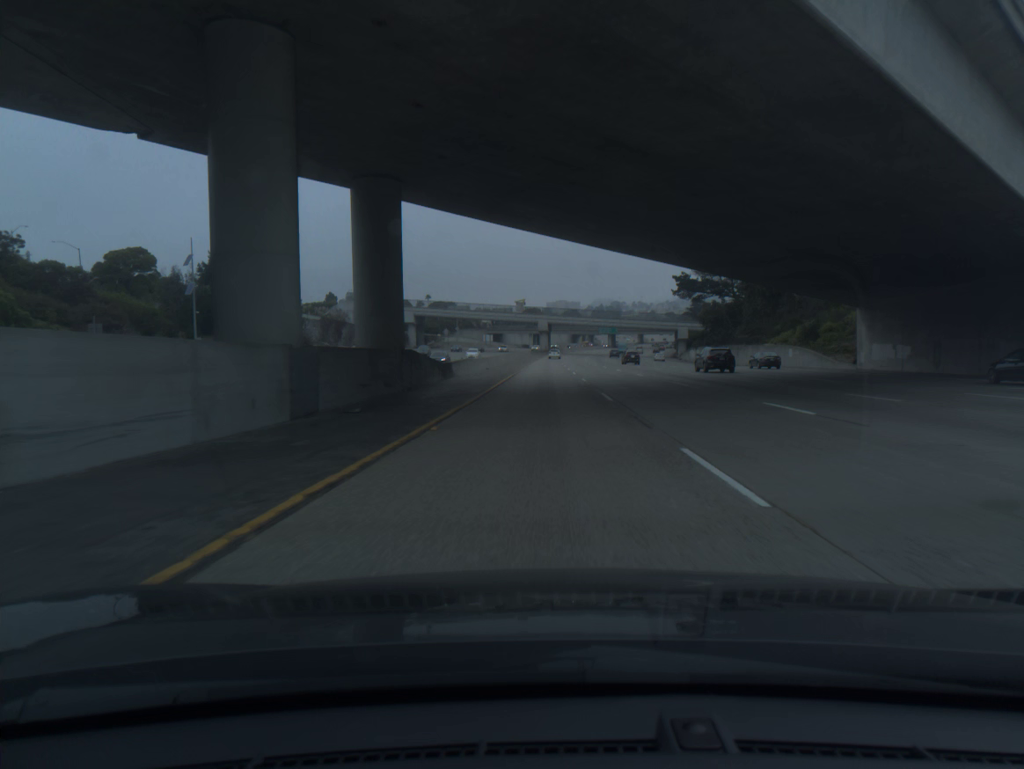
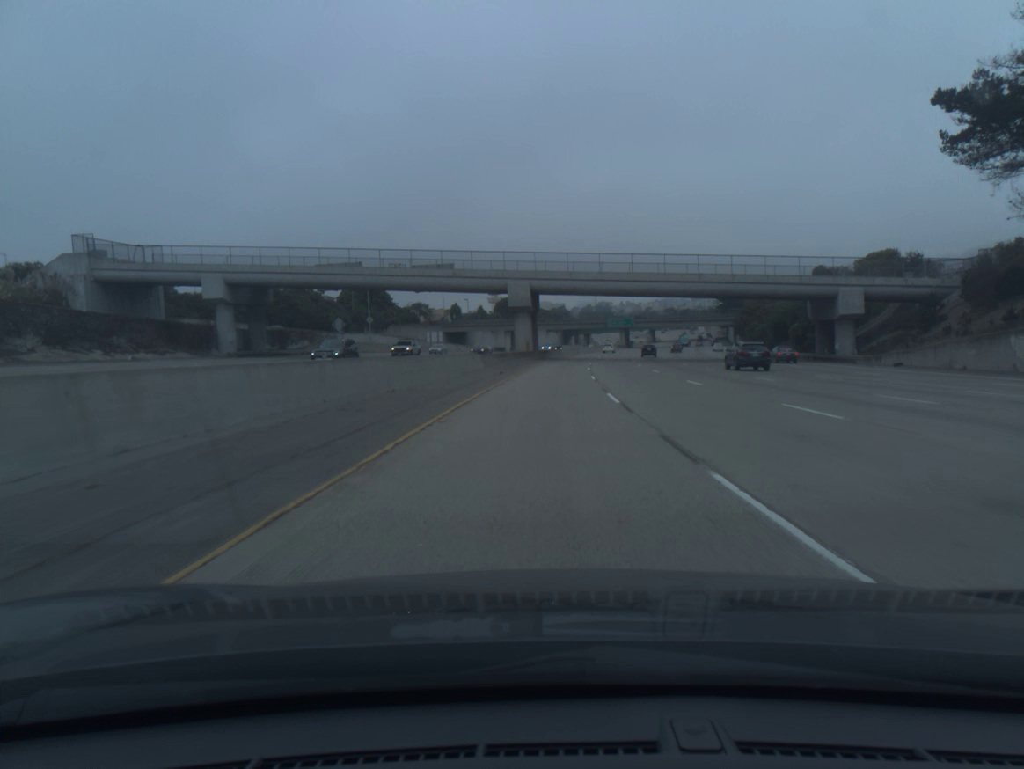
(+0.7, +101.3) m; +1°
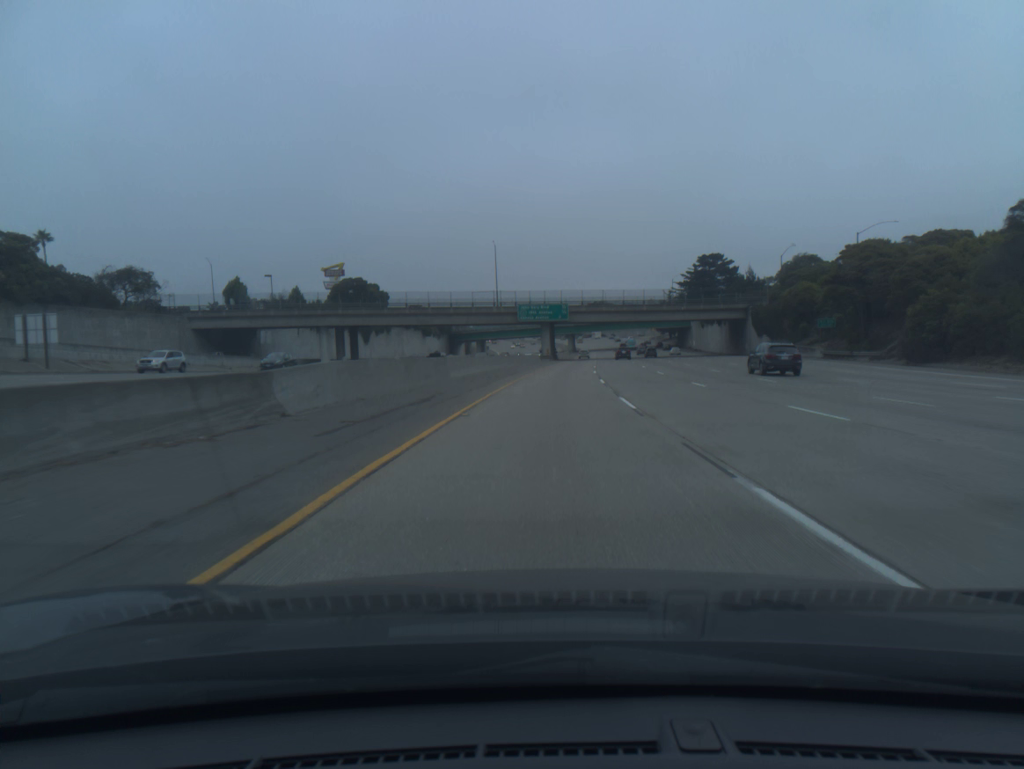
(+5.7, +100.2) m; +8°
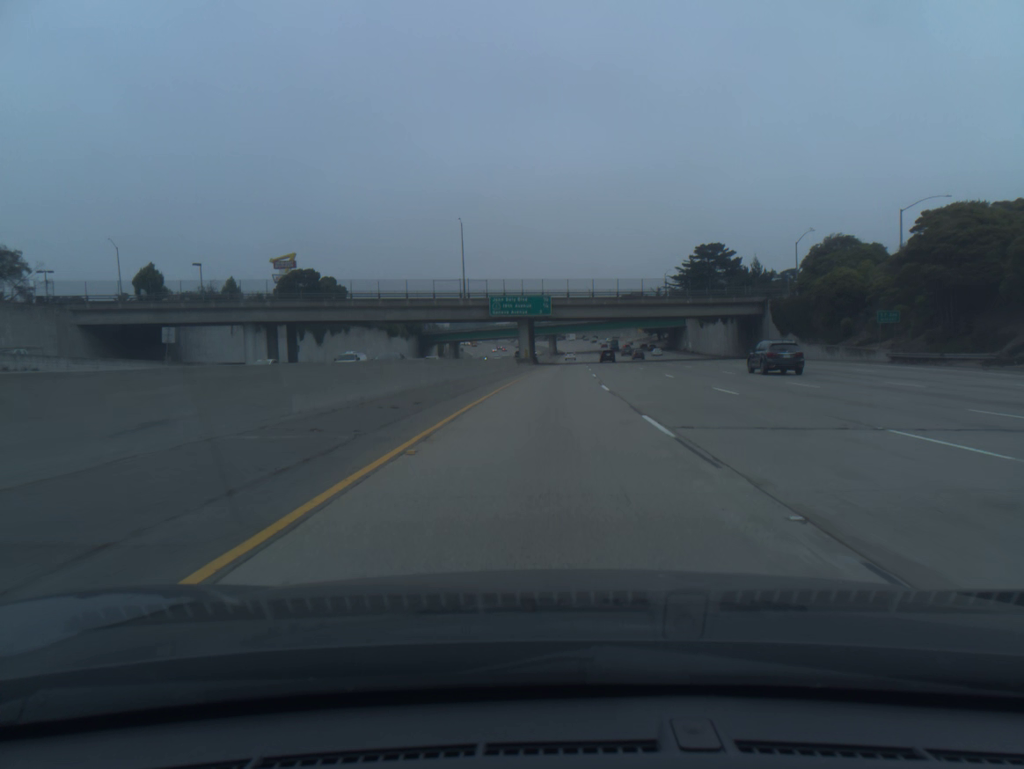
(+0.3, +20.0) m; +1°
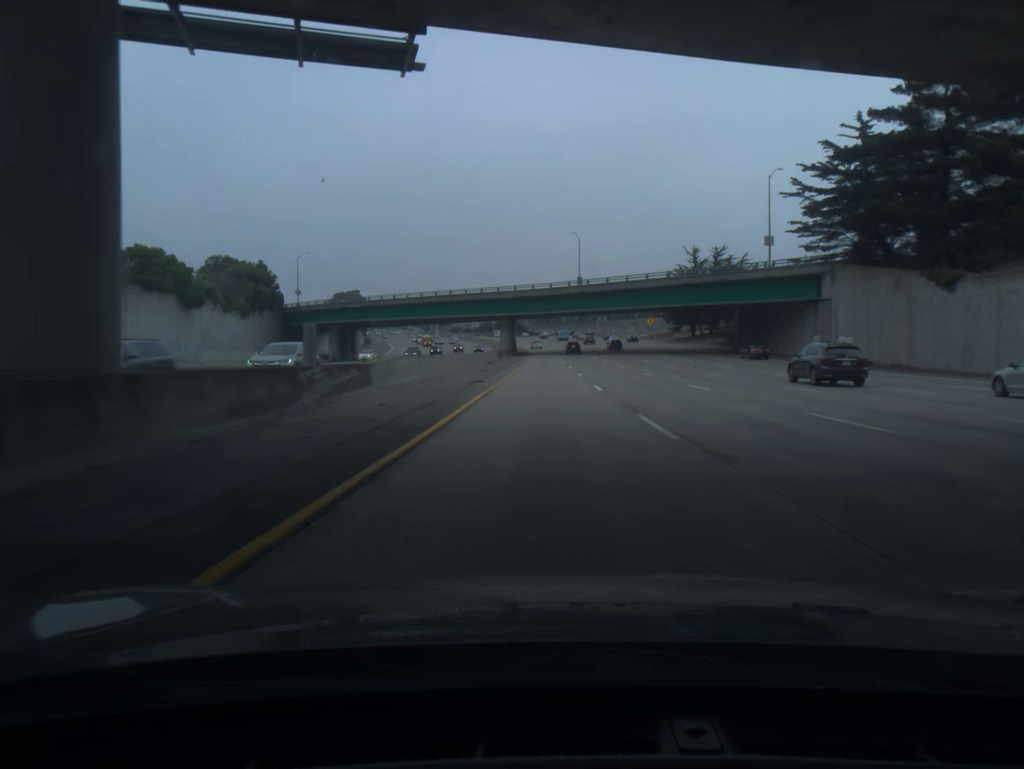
(+3.5, +100.3) m; +3°
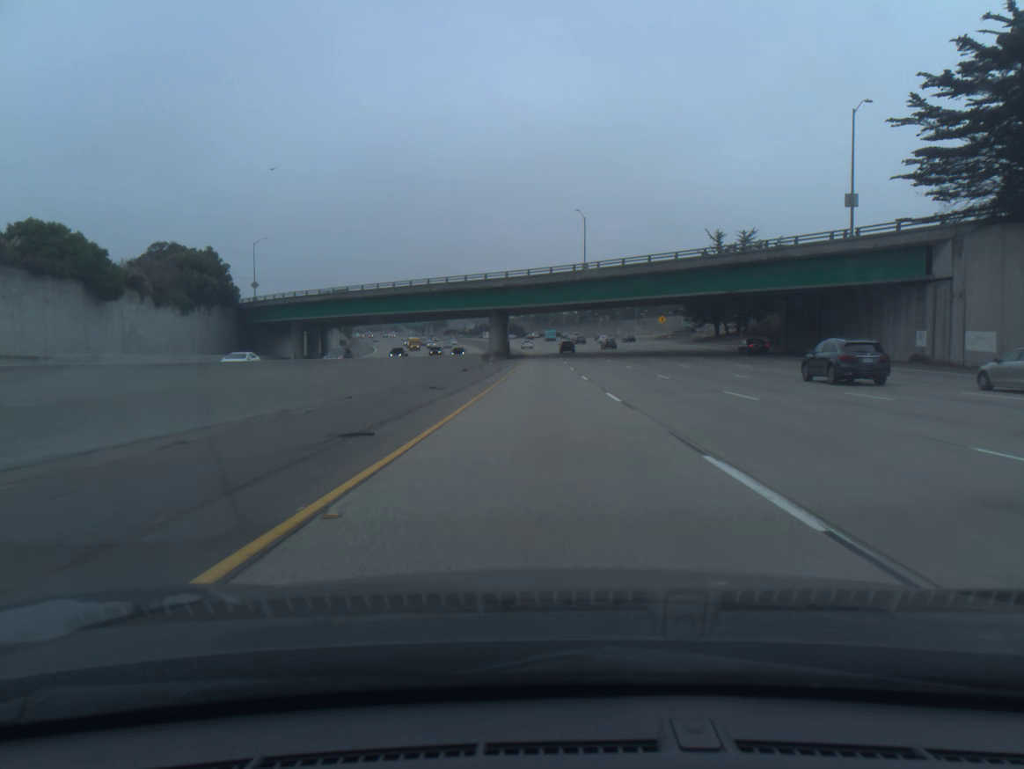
(0.0, +20.1) m; 0°
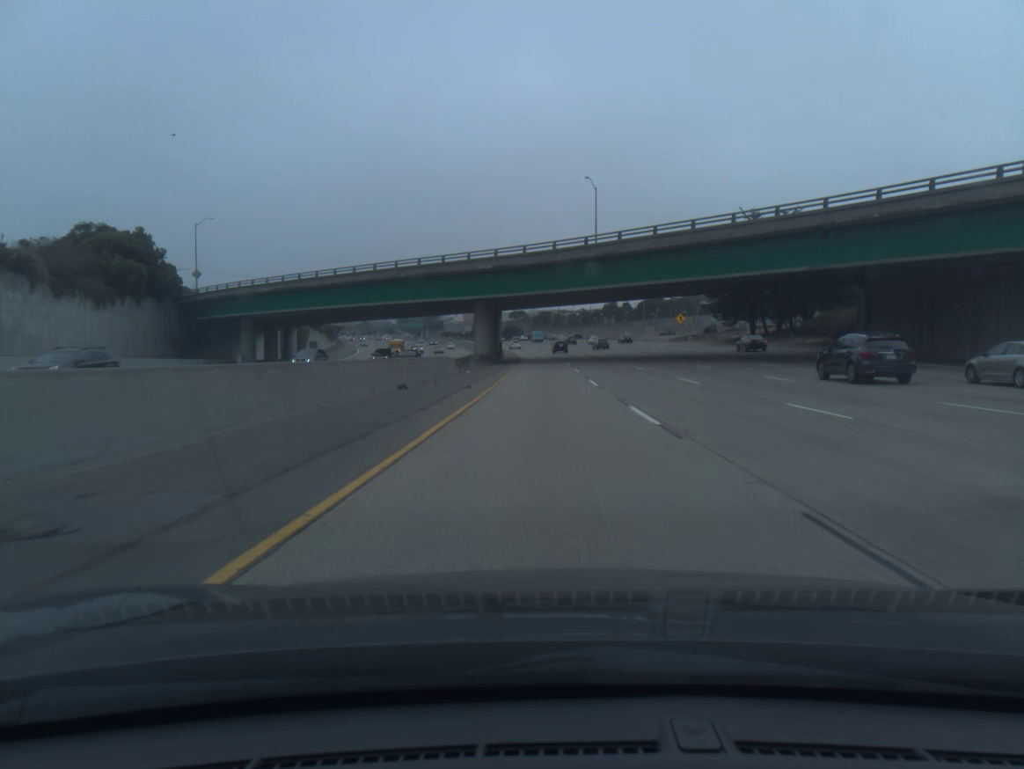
(0.0, +20.1) m; 0°
